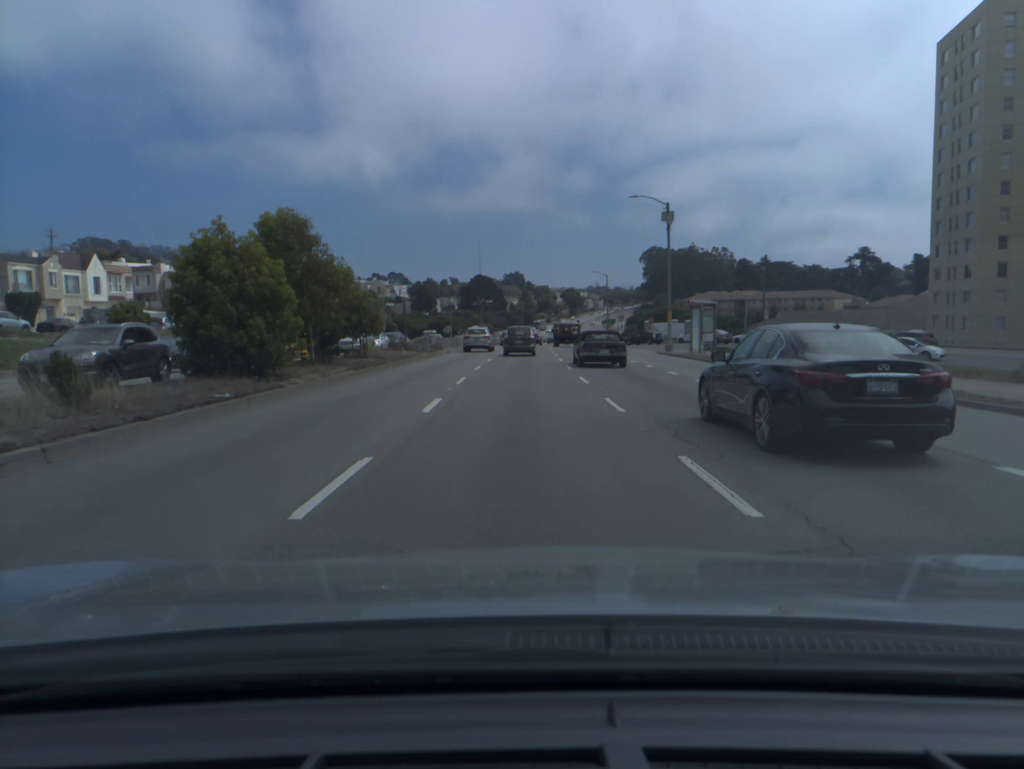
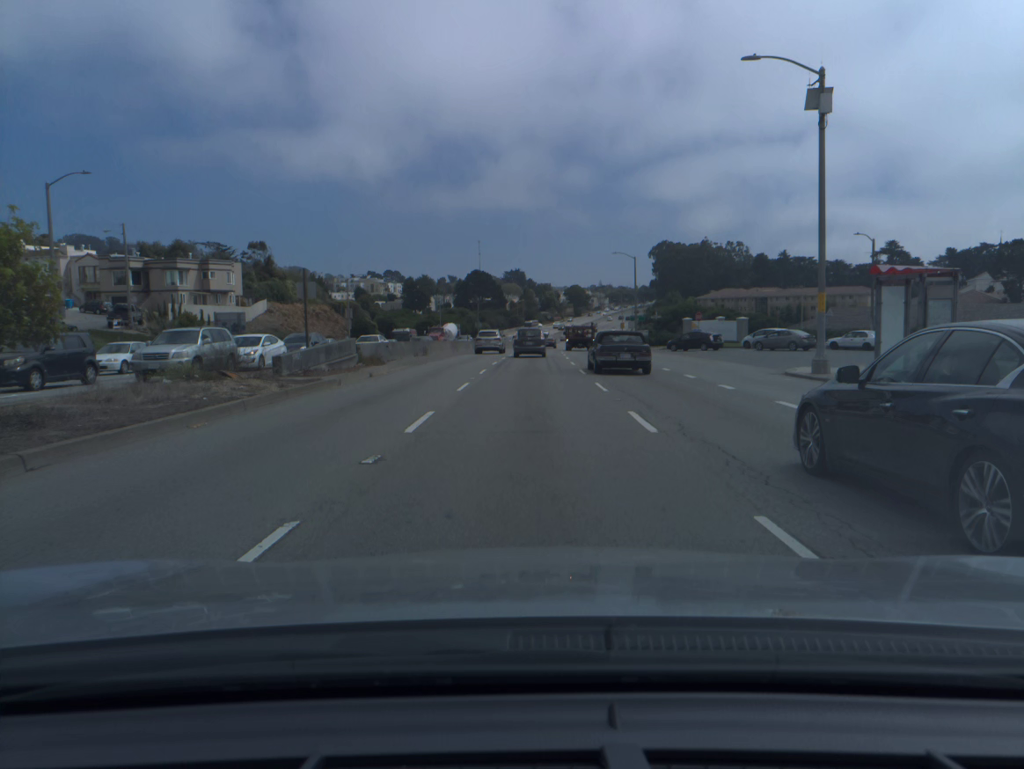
(0.0, +24.8) m; 0°
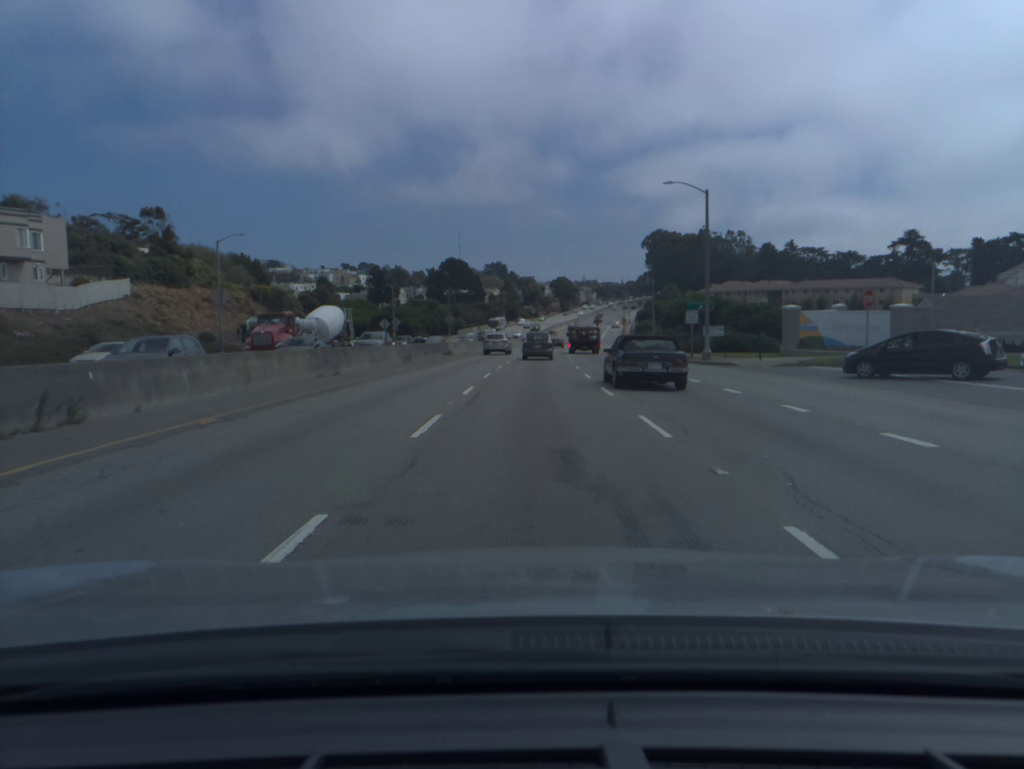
(+0.3, +37.3) m; +1°
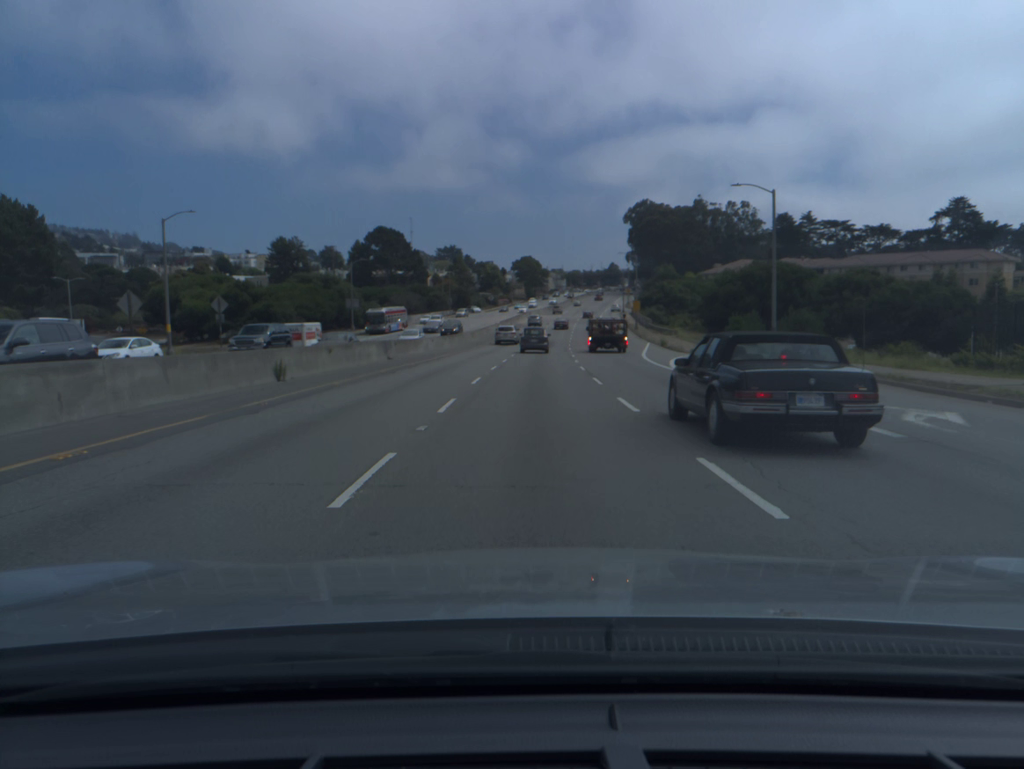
(+1.5, +63.4) m; +3°
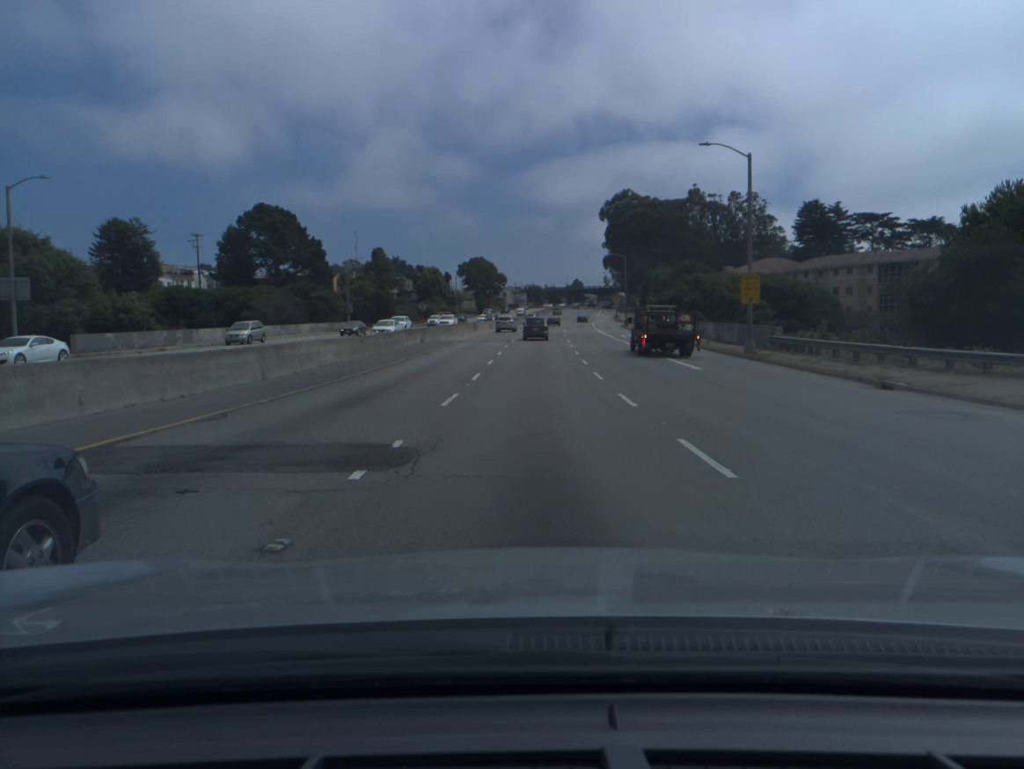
(+1.8, +65.1) m; +3°
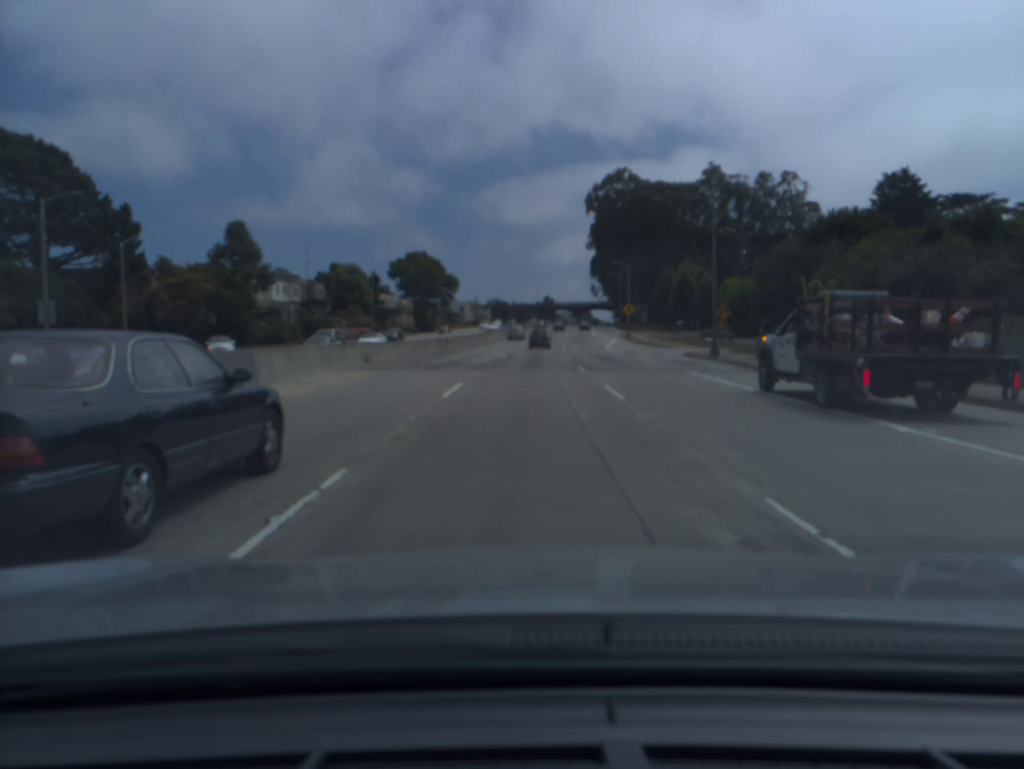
(+1.5, +63.8) m; +3°
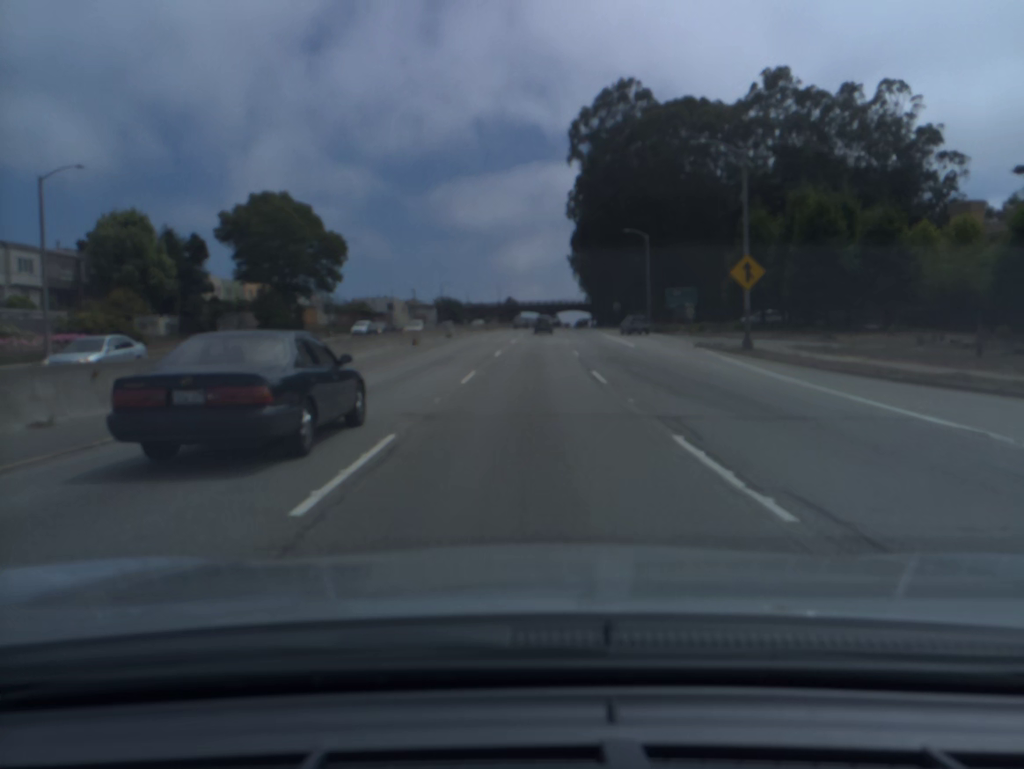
(+1.3, +64.4) m; +3°
